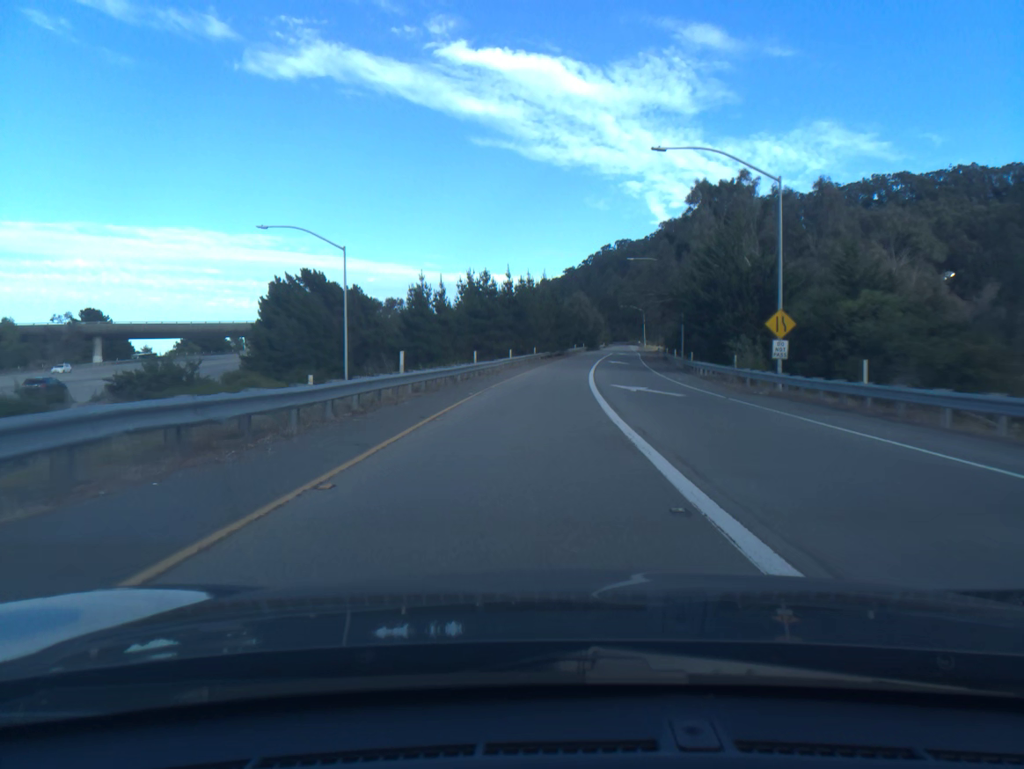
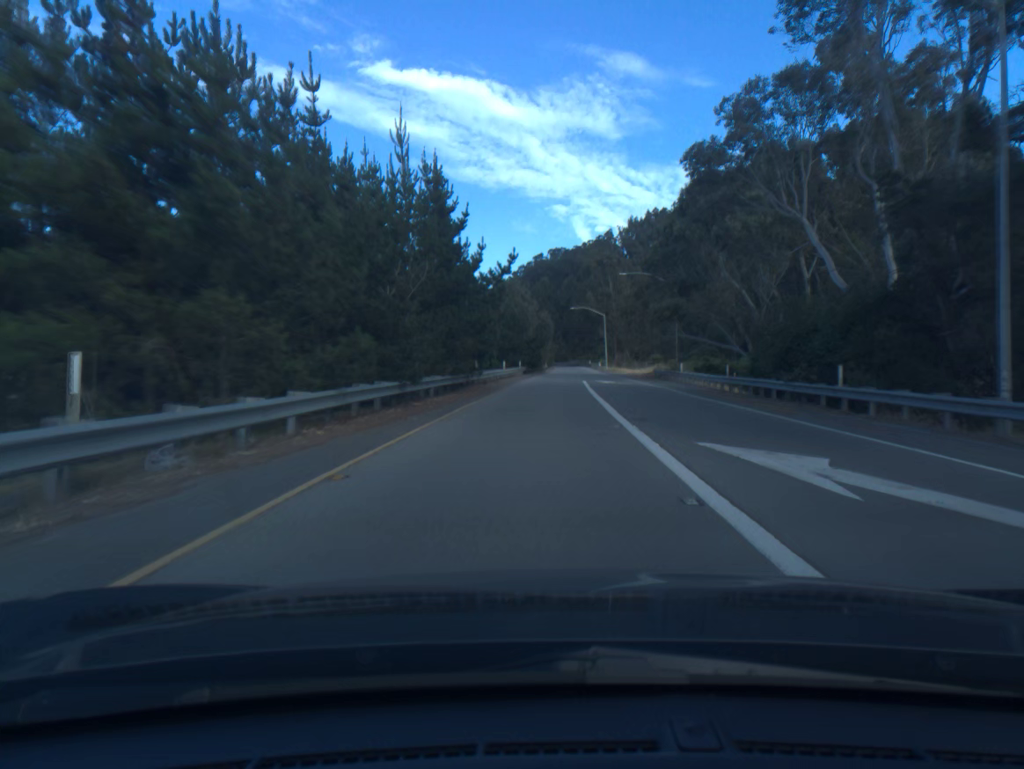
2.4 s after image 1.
(+2.8, +59.0) m; +5°
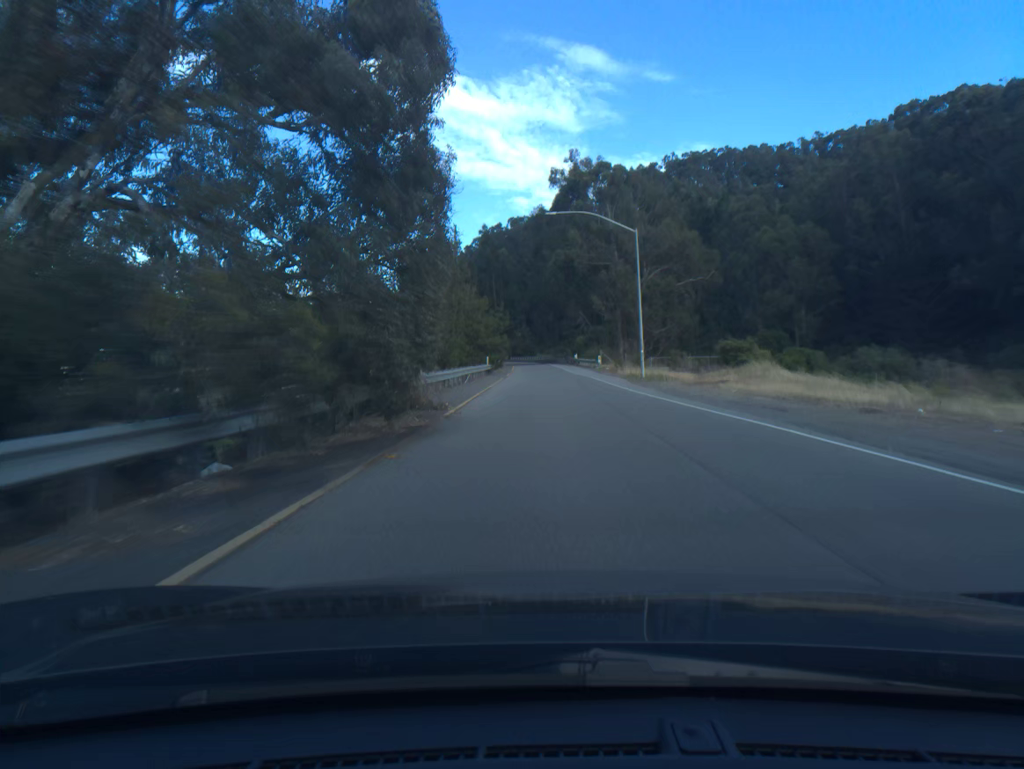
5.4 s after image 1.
(+2.1, +74.0) m; +3°
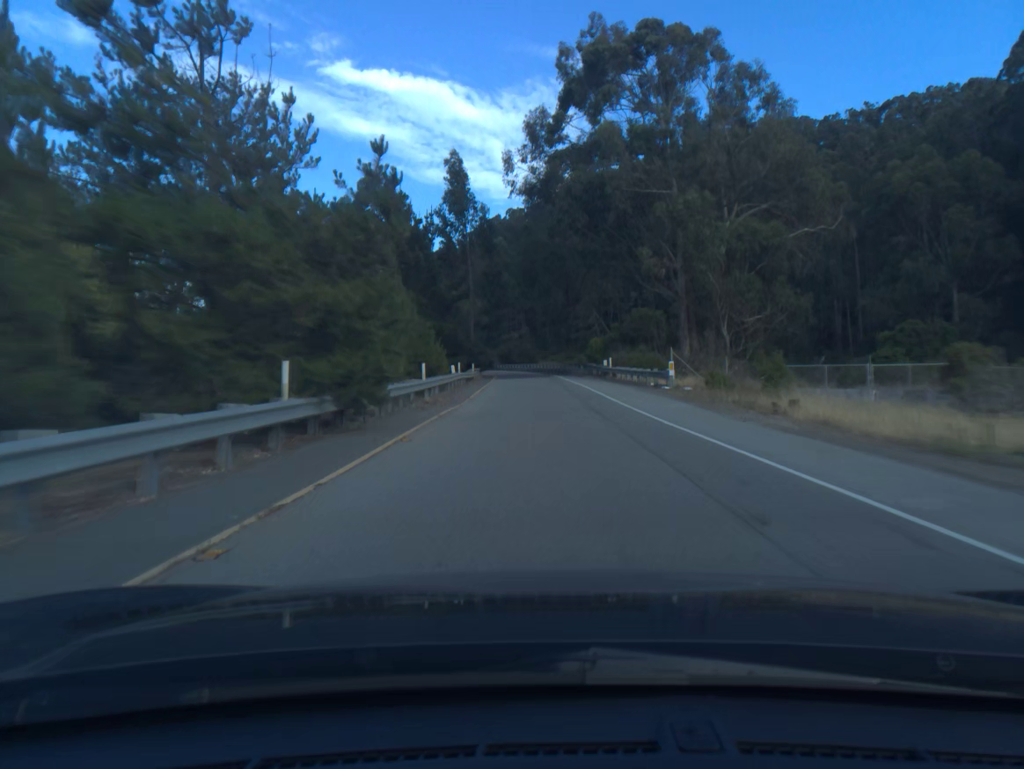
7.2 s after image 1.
(0.0, +42.6) m; -1°
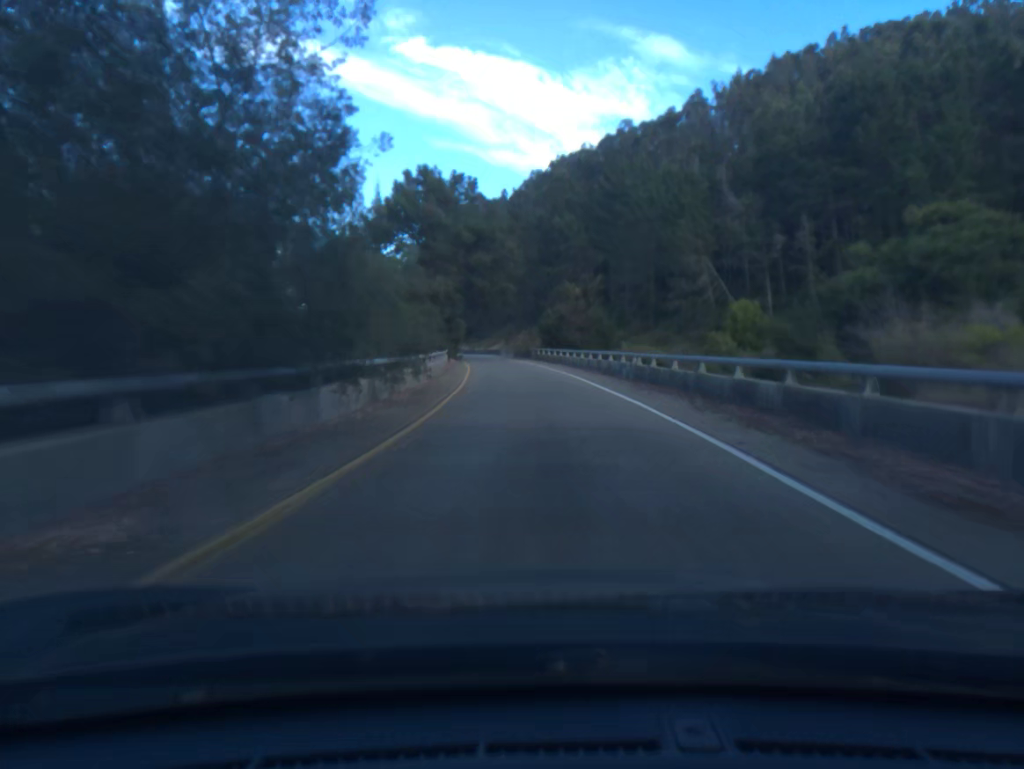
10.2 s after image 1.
(-1.7, +68.2) m; -4°
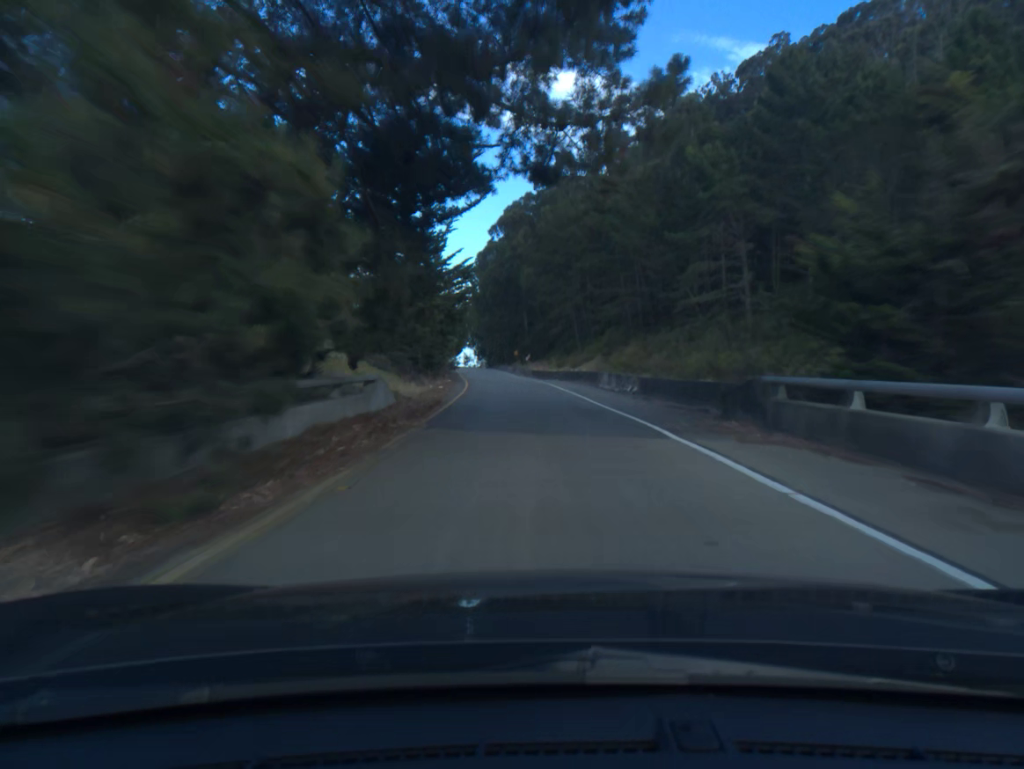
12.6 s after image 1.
(-3.0, +53.7) m; -7°
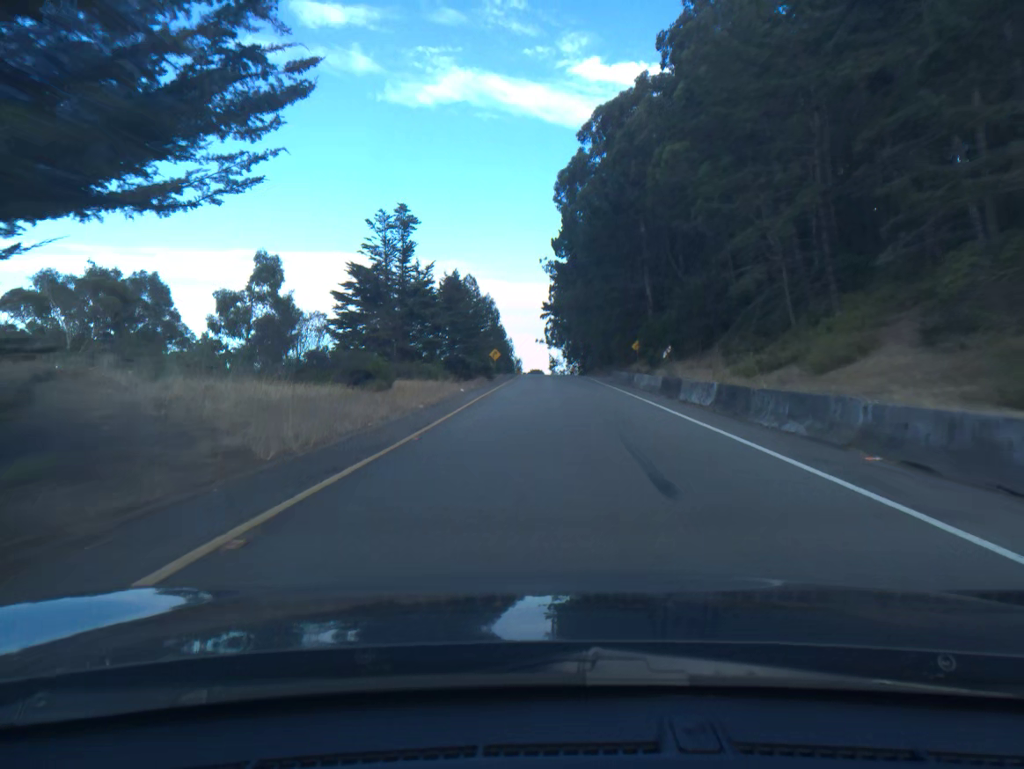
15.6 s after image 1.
(-4.8, +69.1) m; -7°
